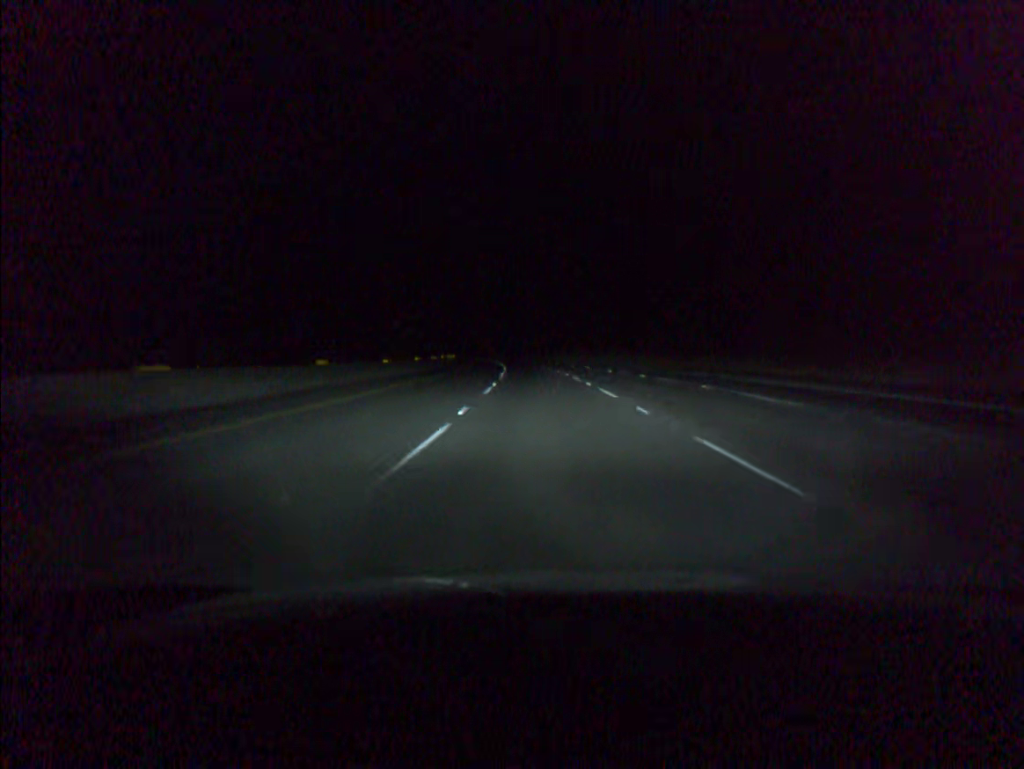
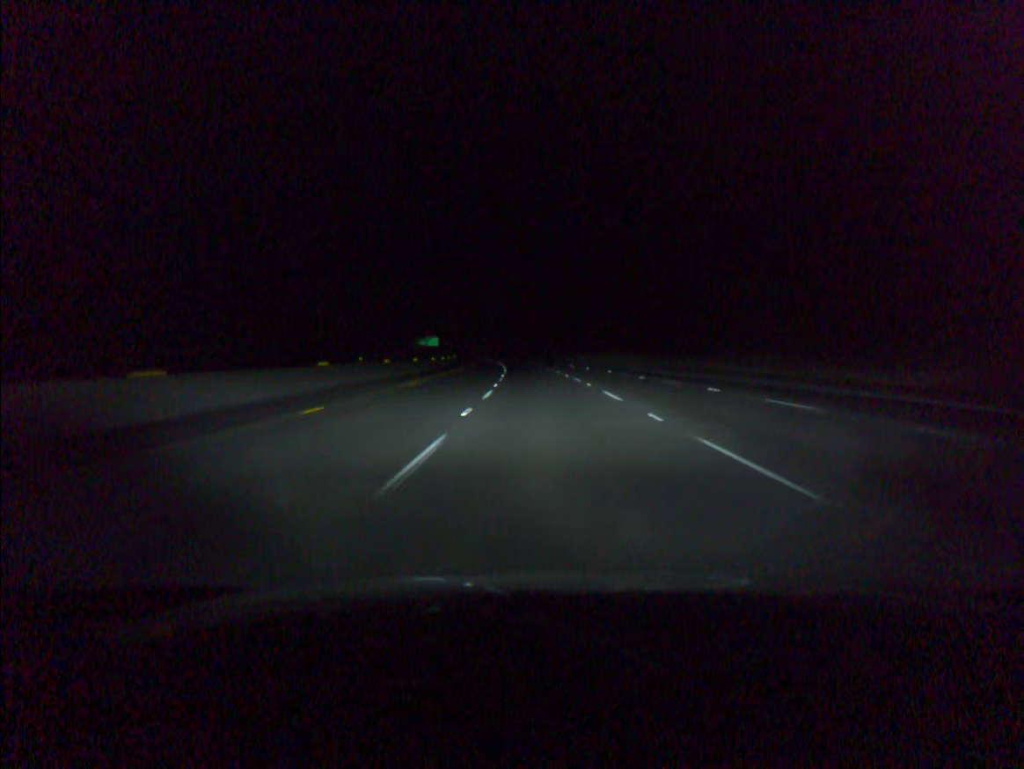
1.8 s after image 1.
(-1.3, +58.4) m; -2°
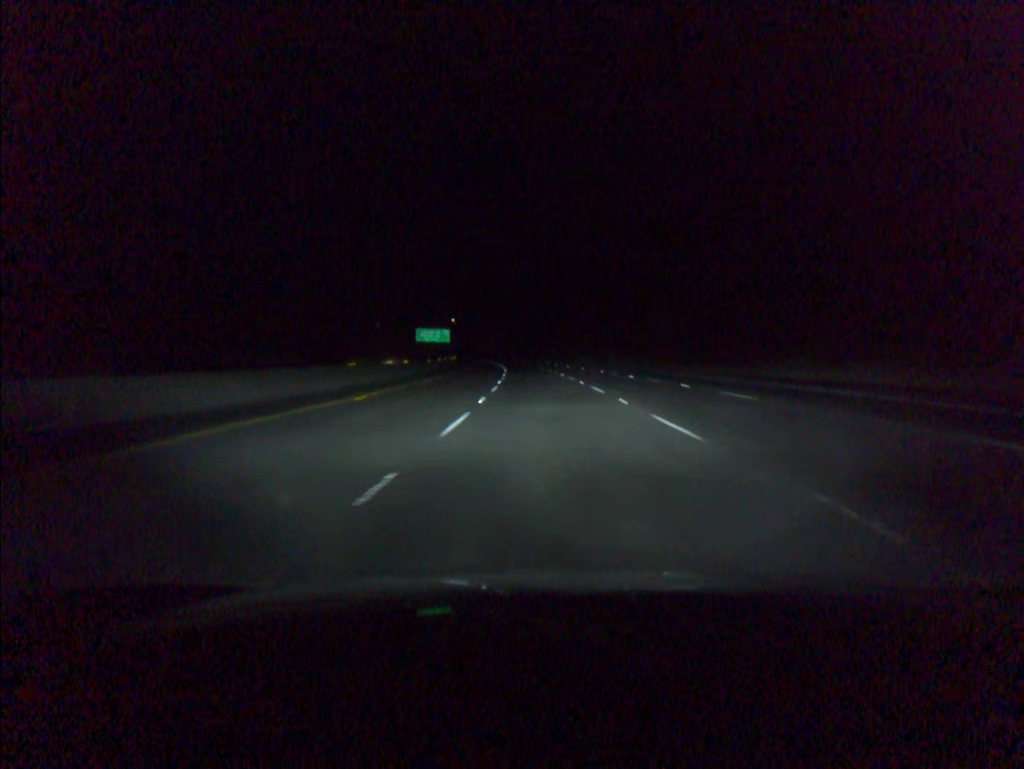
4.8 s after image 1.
(-3.4, +97.4) m; -4°
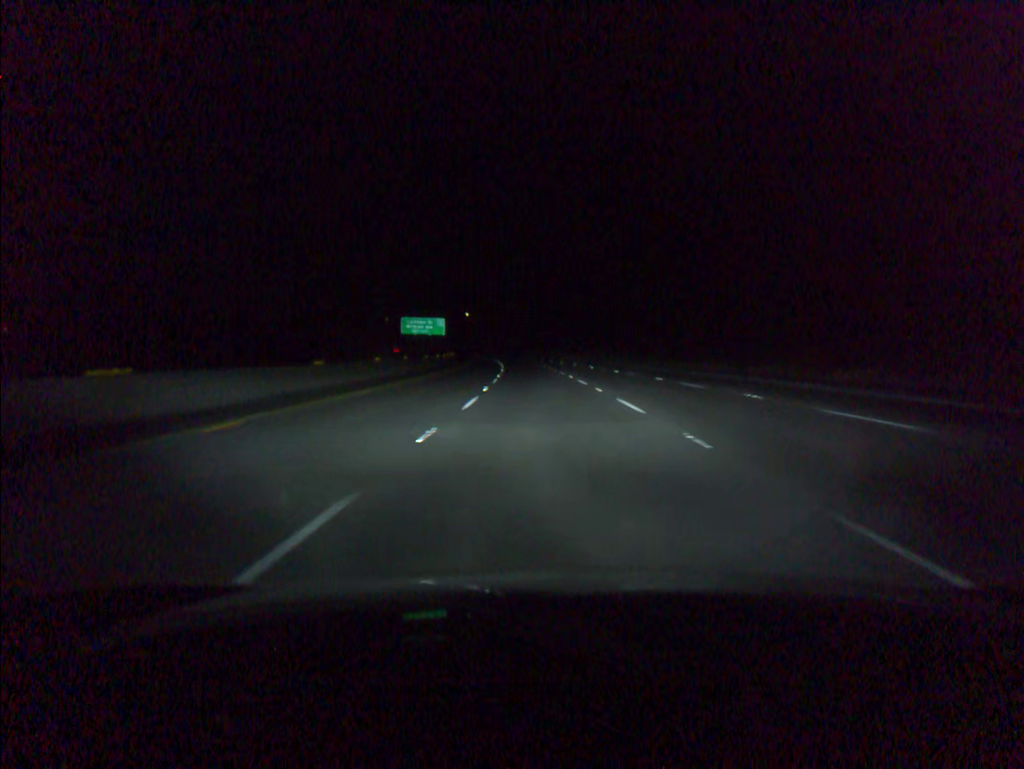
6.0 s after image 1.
(-0.4, +38.9) m; -1°
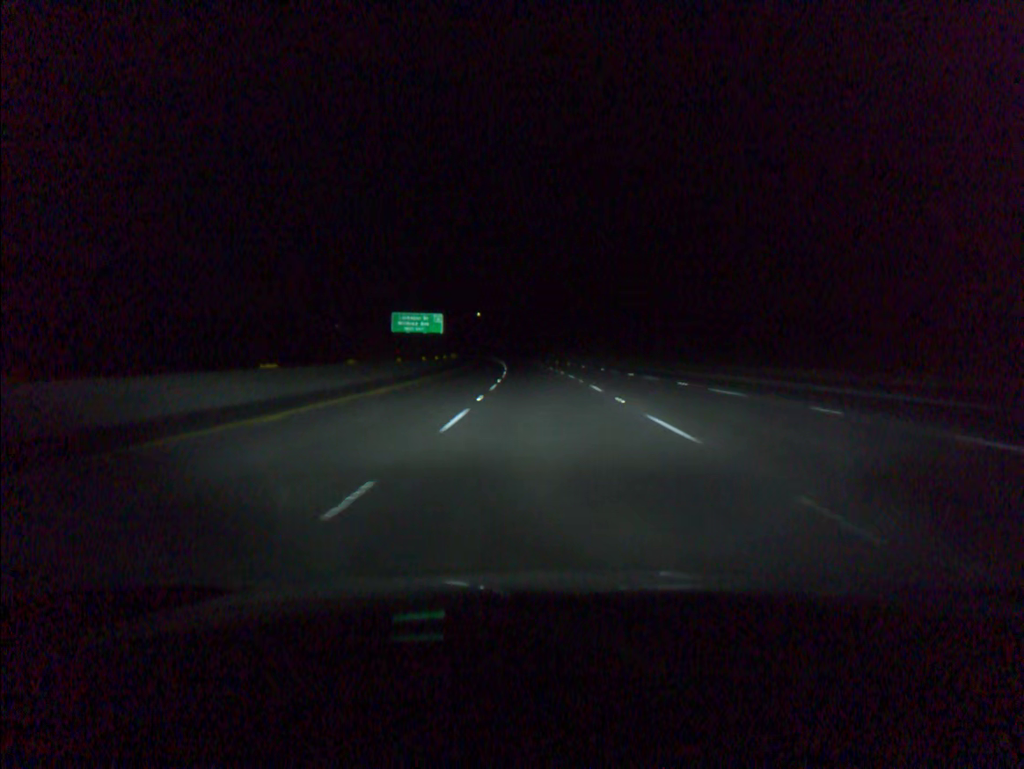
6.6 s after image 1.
(-0.2, +19.4) m; -1°
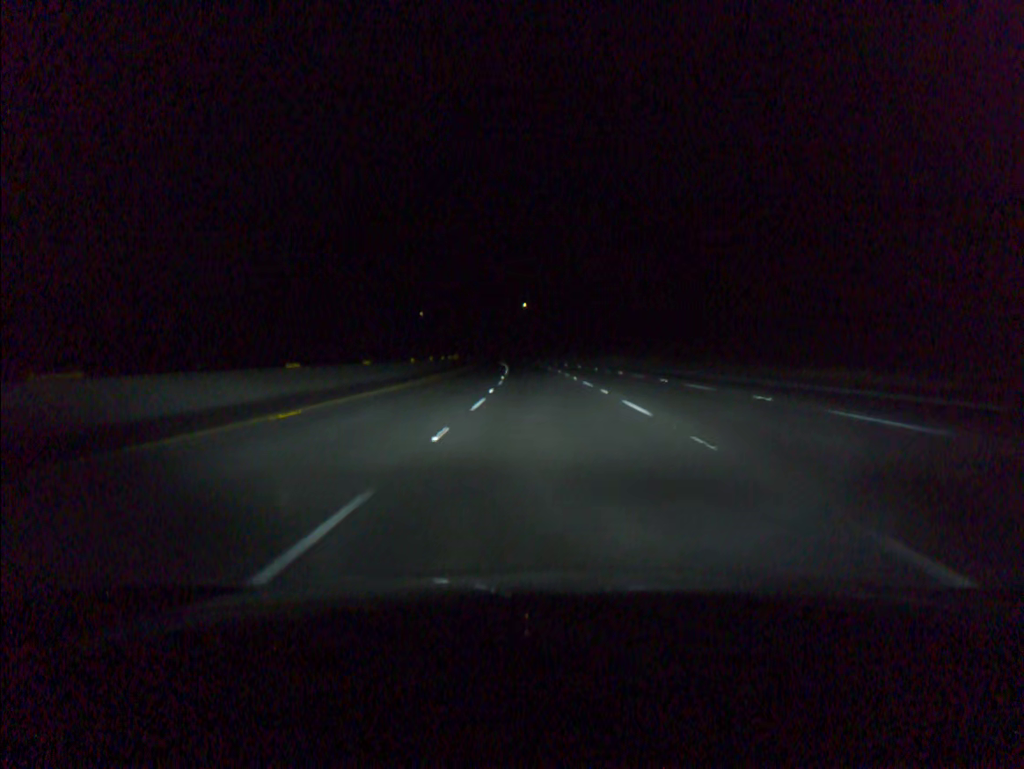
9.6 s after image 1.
(-3.3, +97.3) m; -4°
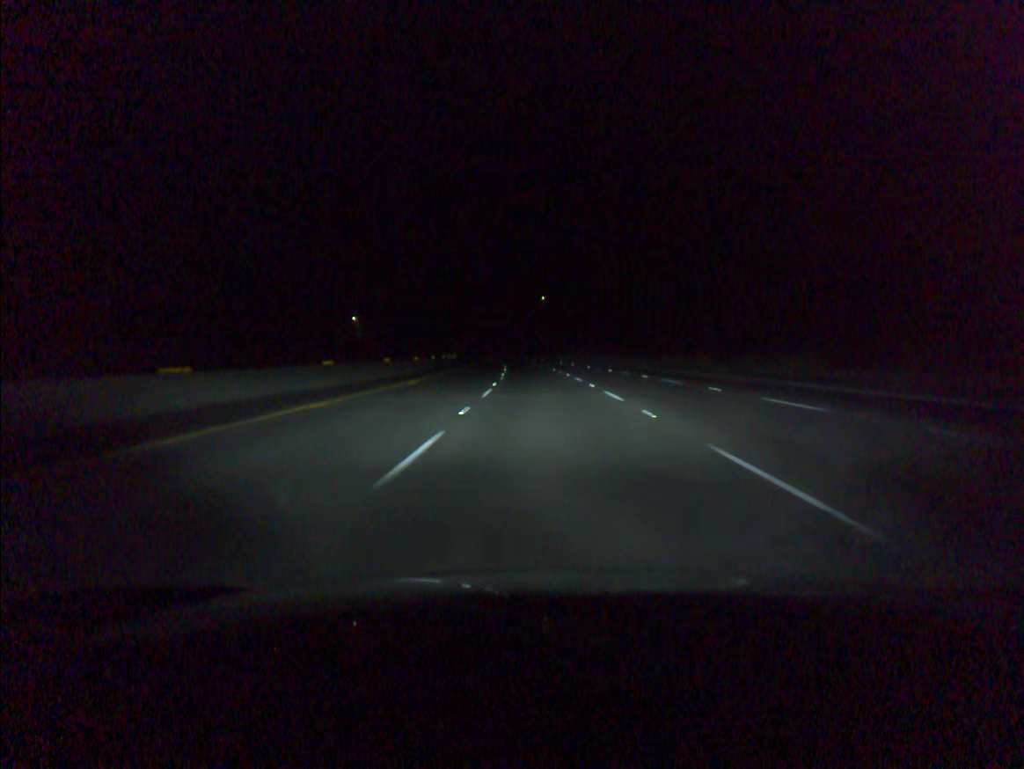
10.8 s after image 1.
(-0.5, +39.0) m; -1°
